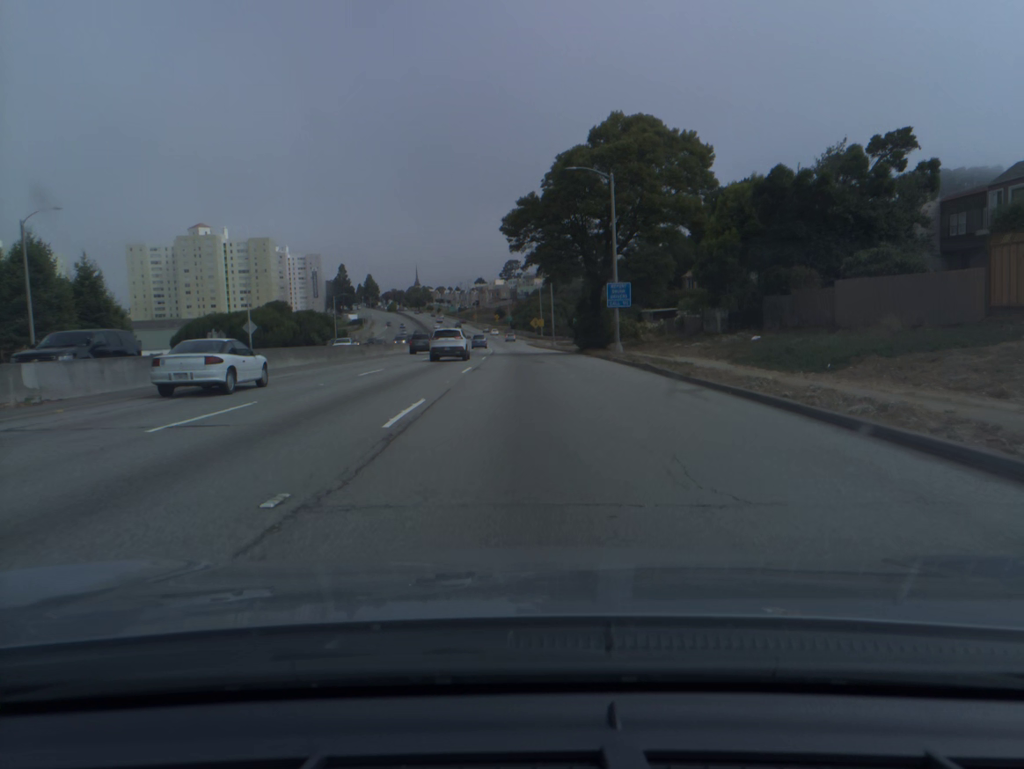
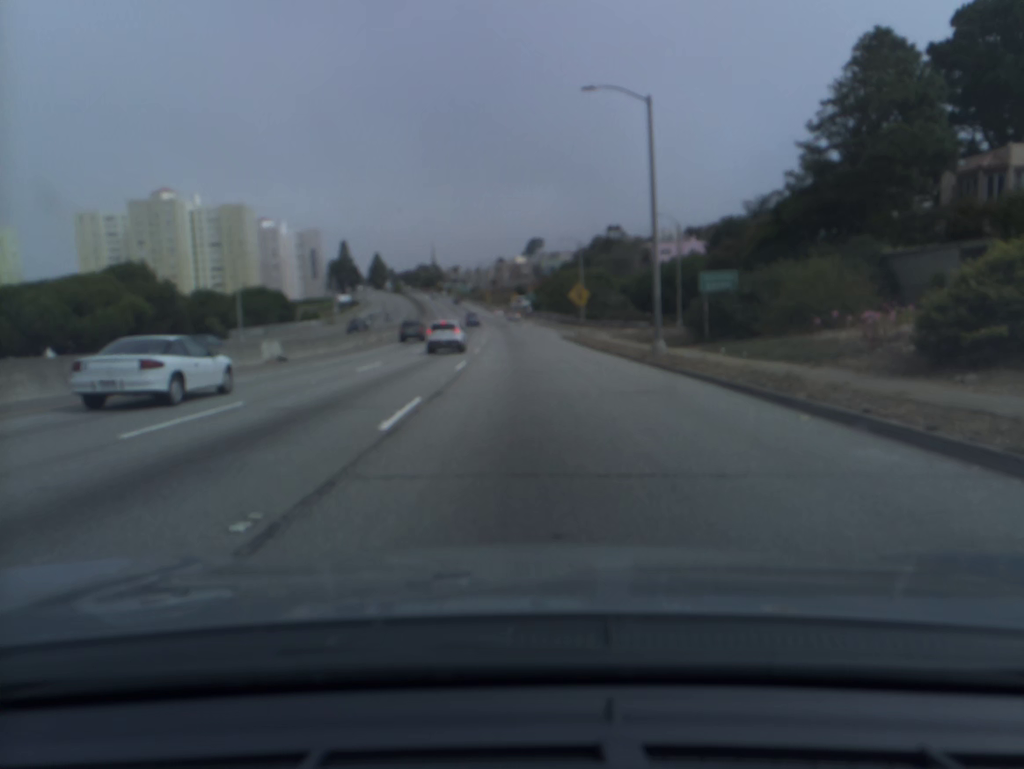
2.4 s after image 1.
(-0.8, +60.2) m; -2°
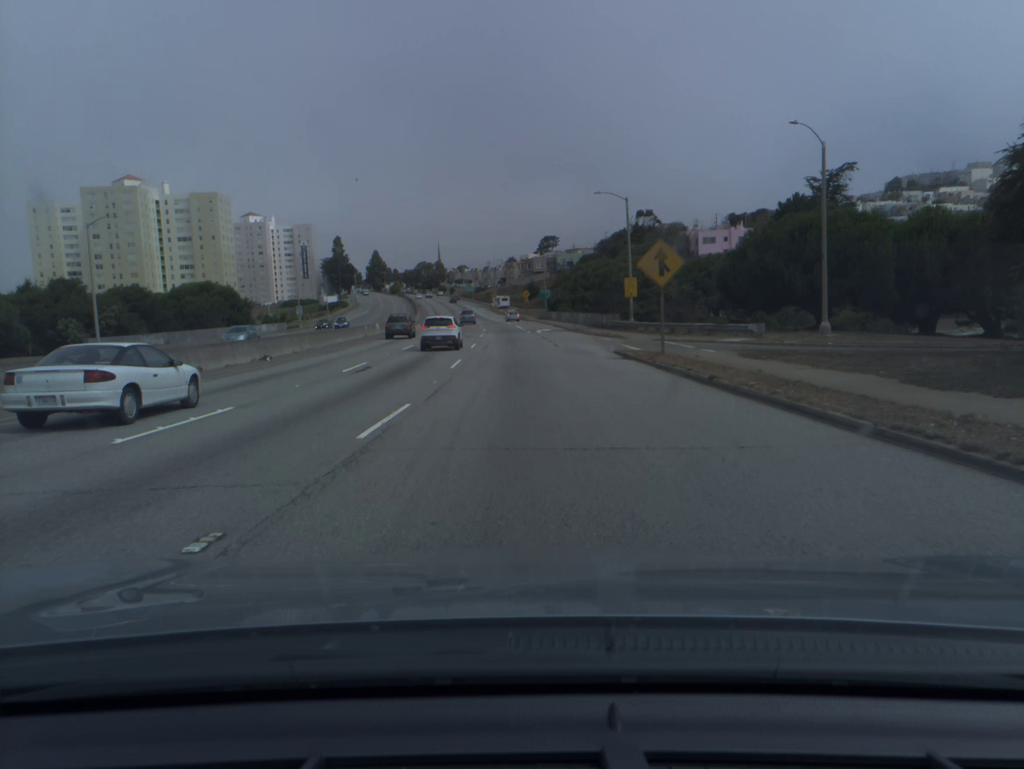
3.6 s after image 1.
(-0.3, +29.8) m; -1°
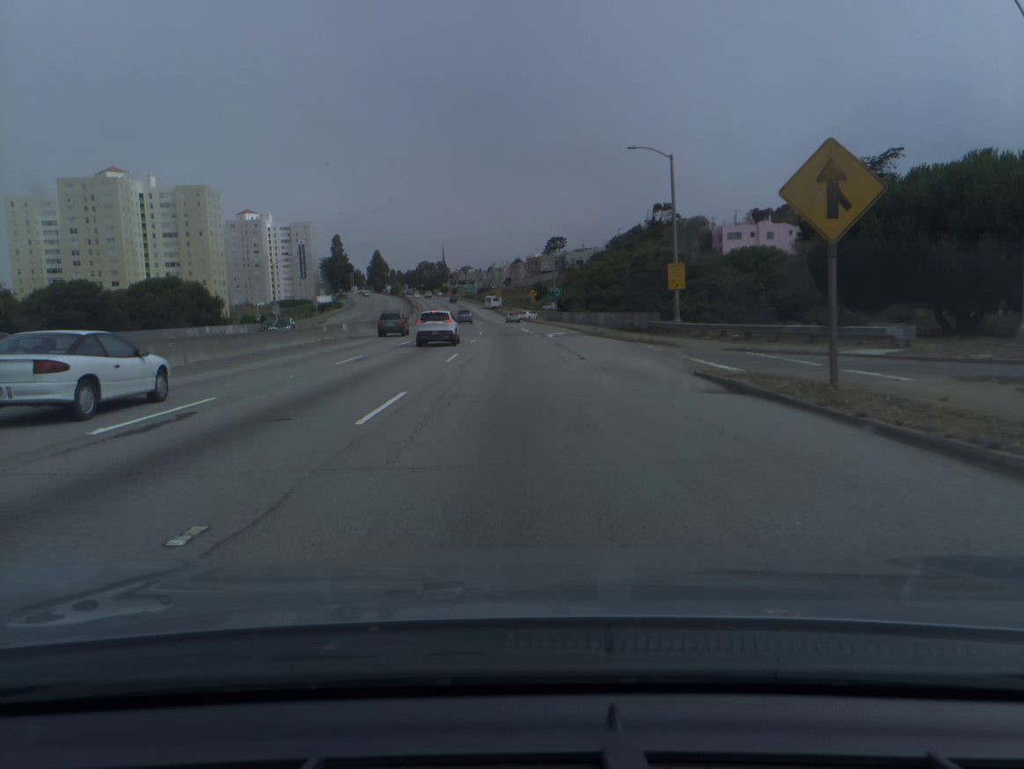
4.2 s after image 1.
(-0.1, +14.9) m; -1°
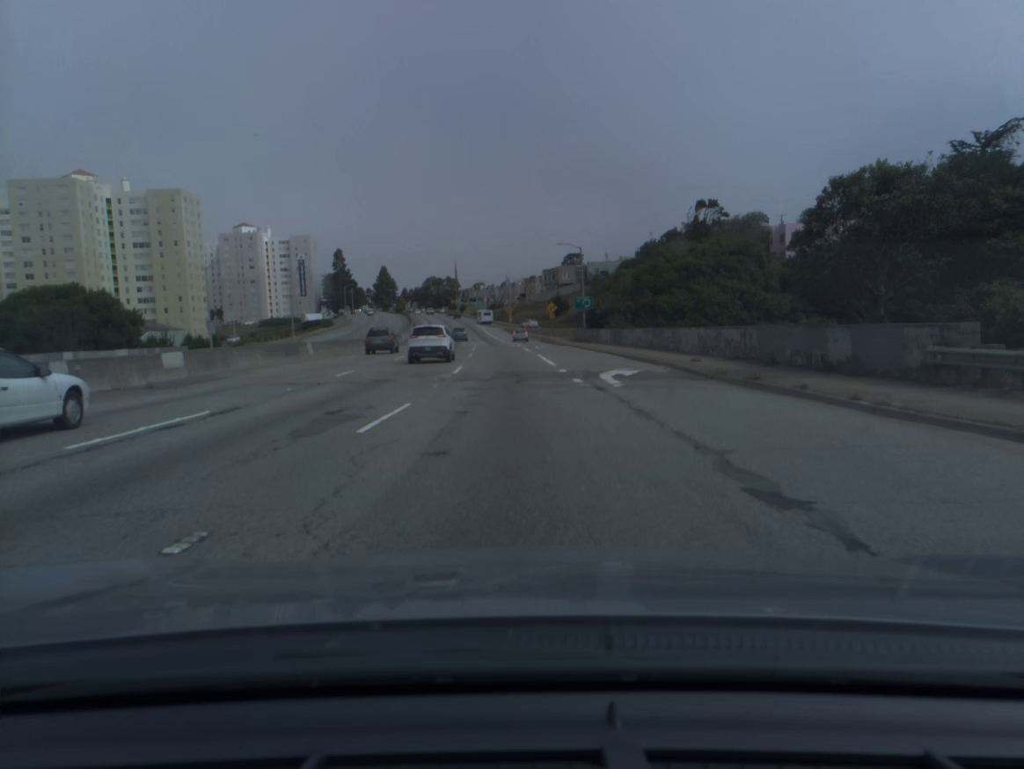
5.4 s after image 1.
(-0.2, +29.5) m; -1°
